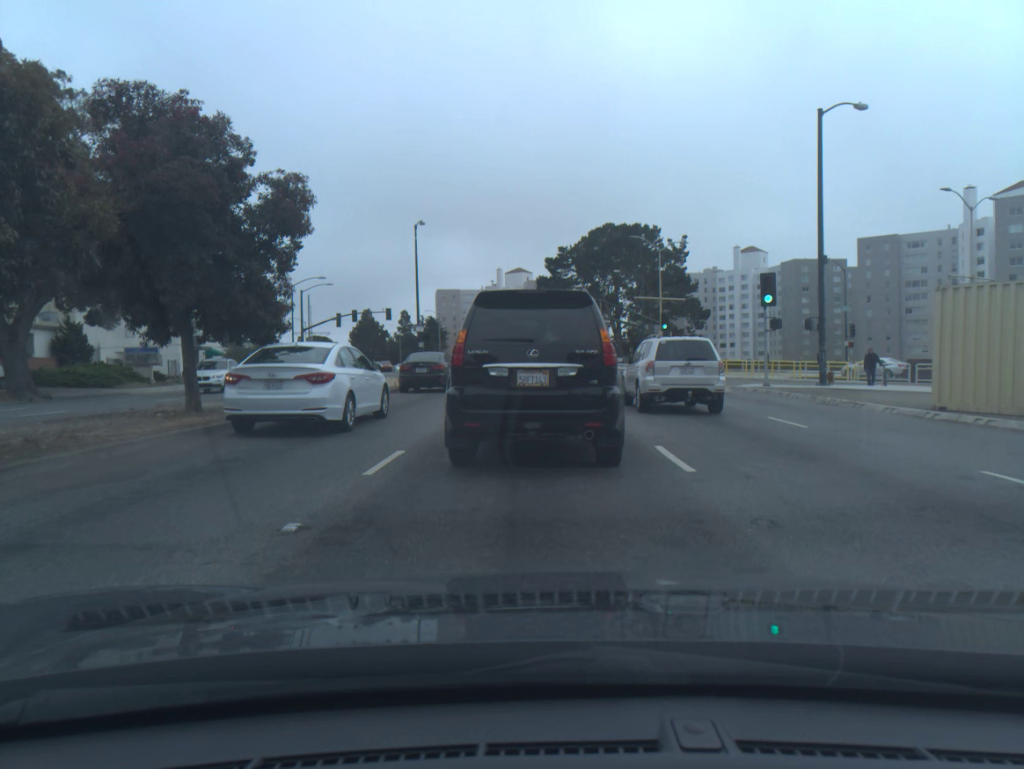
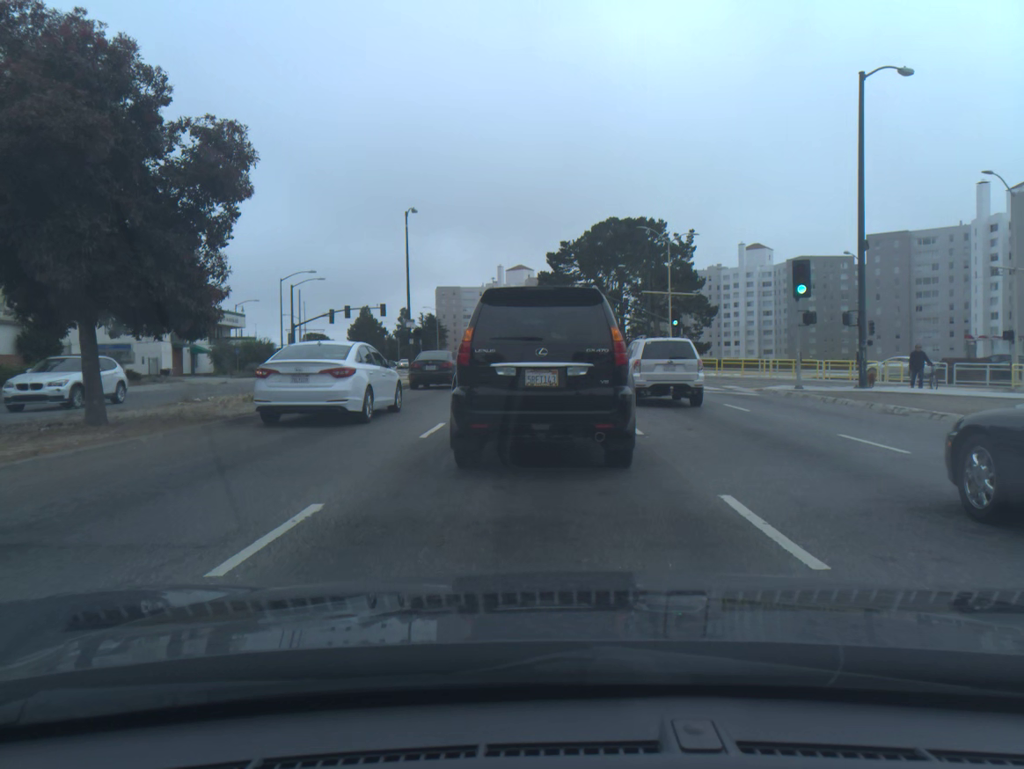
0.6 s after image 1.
(0.0, +3.8) m; 0°
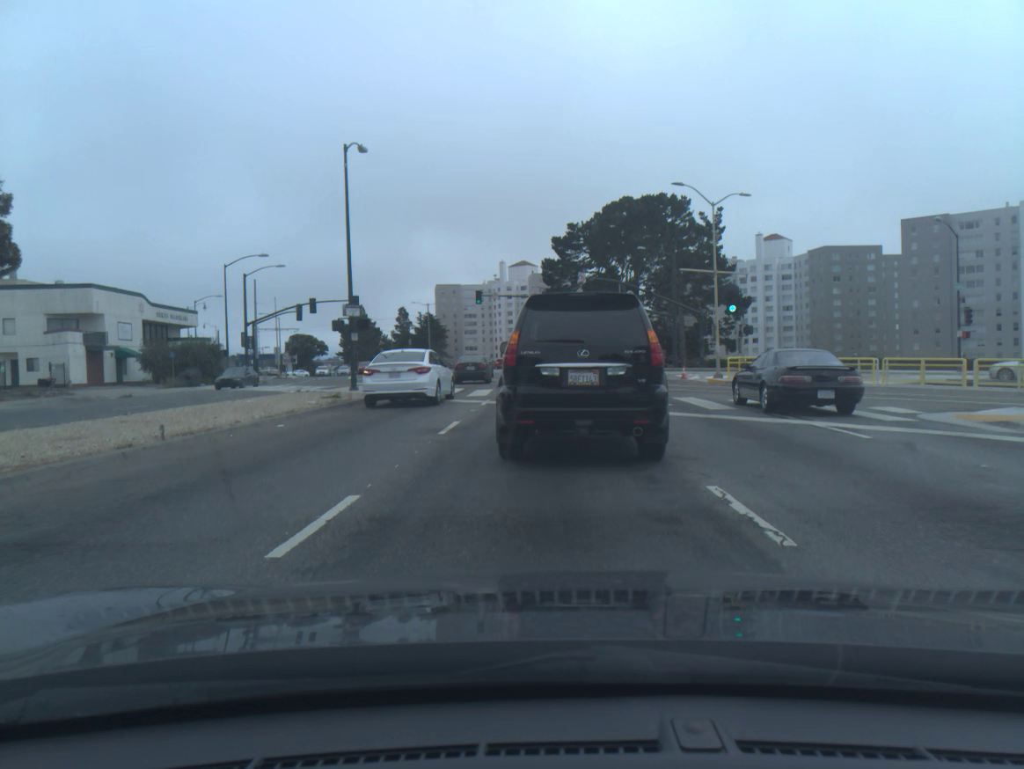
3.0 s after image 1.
(0.0, +14.4) m; 0°
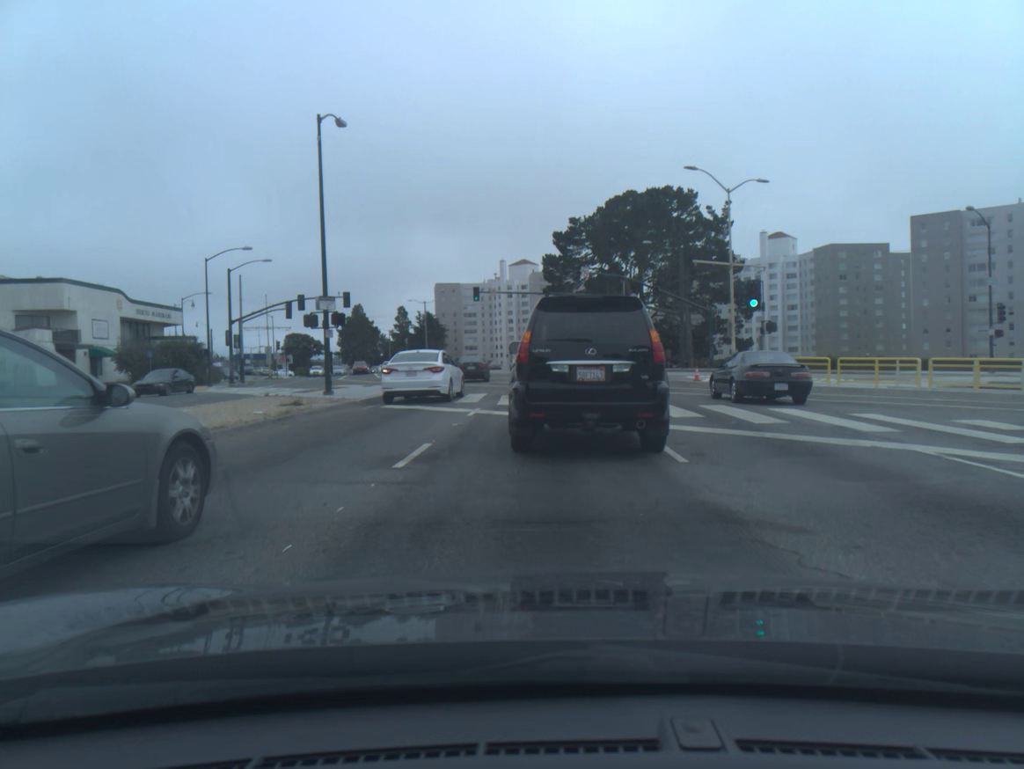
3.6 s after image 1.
(0.0, +3.6) m; -1°
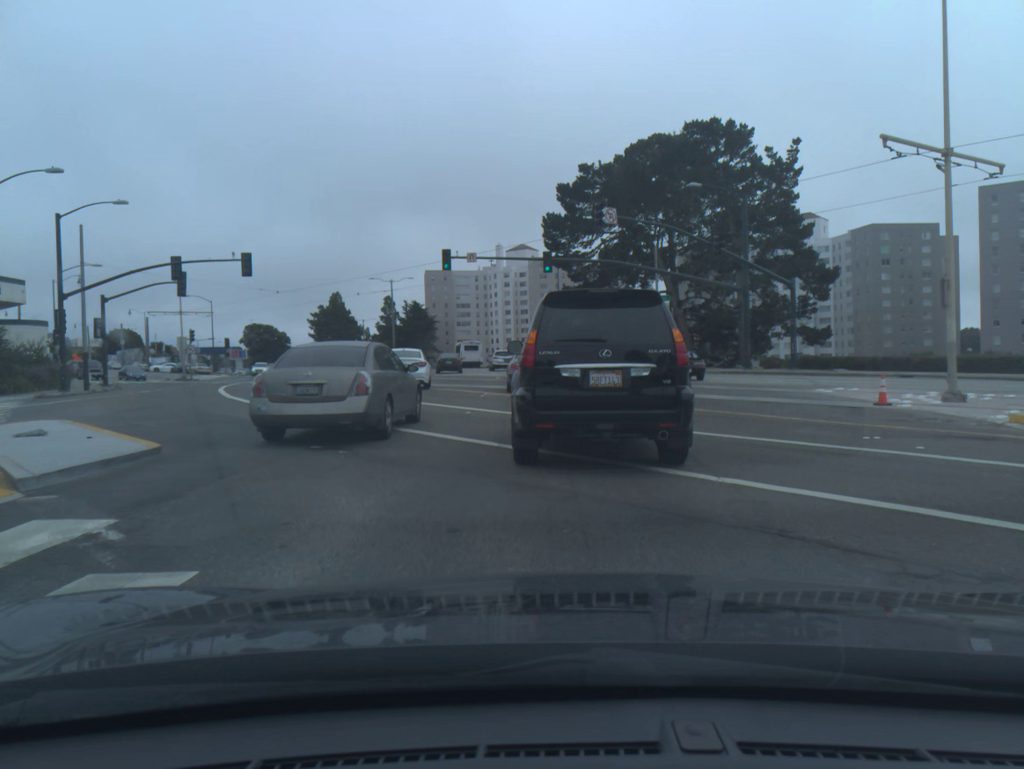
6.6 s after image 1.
(+0.2, +22.1) m; 0°
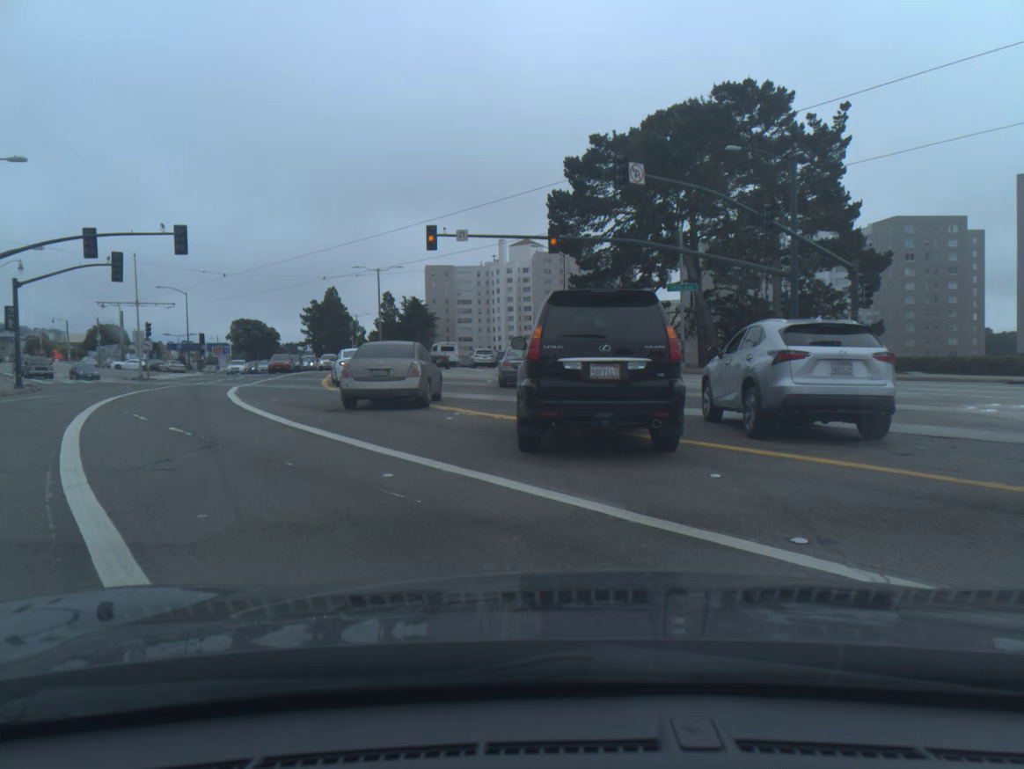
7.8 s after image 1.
(0.0, +8.8) m; 0°
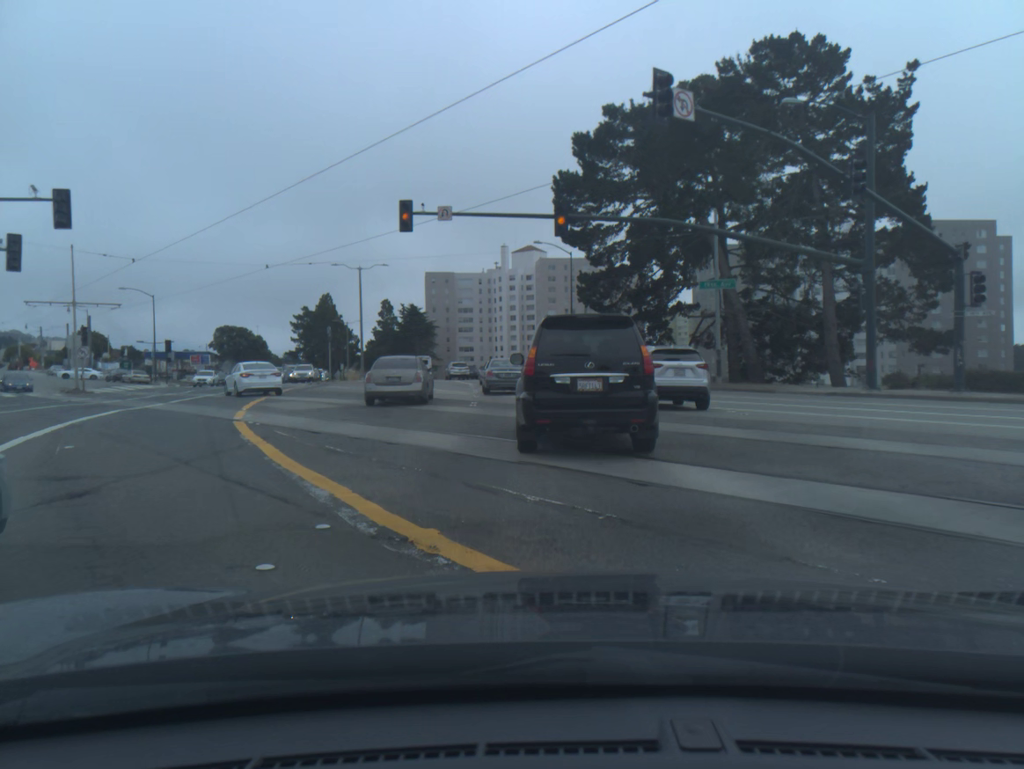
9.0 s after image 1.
(0.0, +9.1) m; 0°
